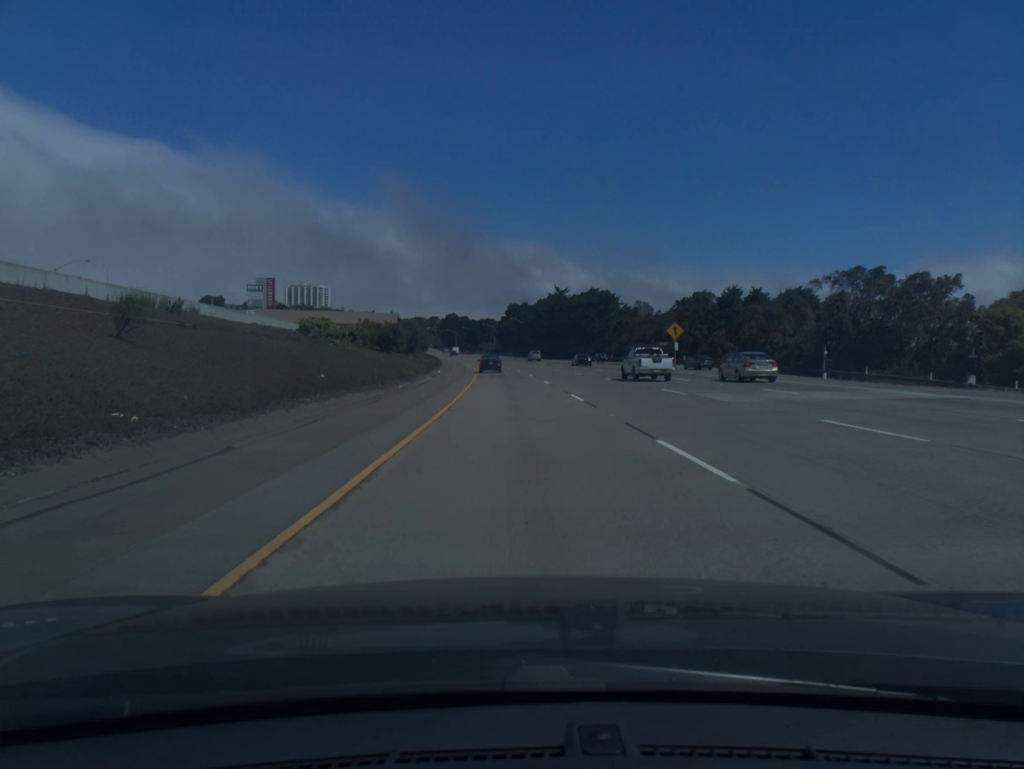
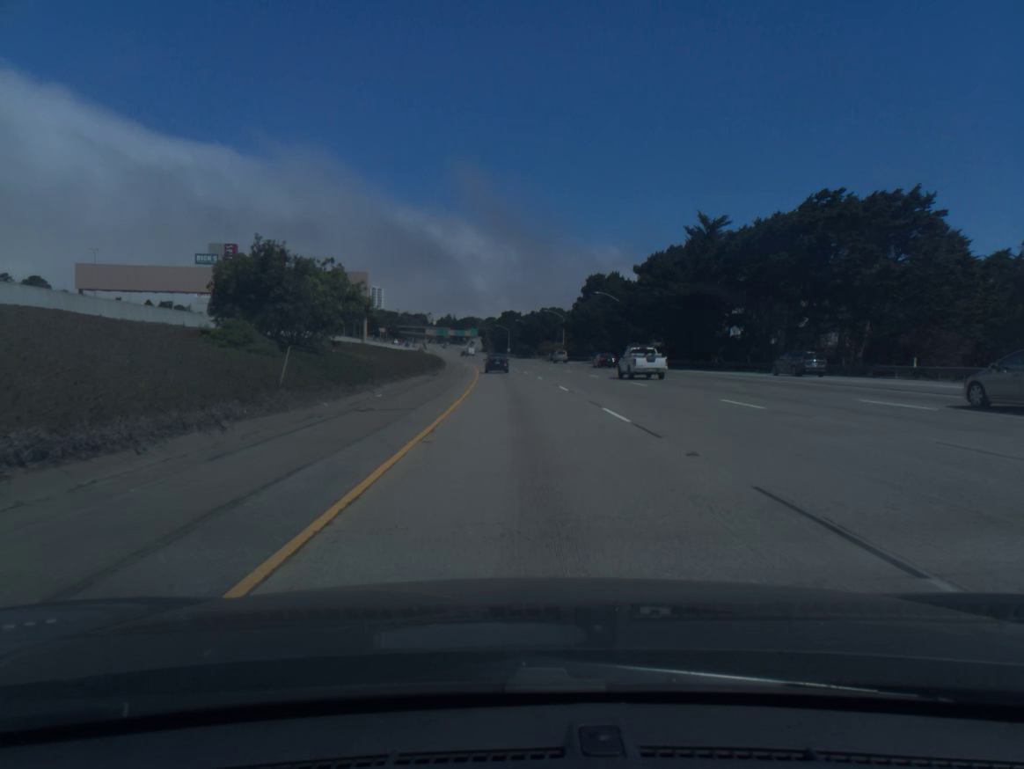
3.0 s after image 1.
(-4.0, +94.7) m; -5°
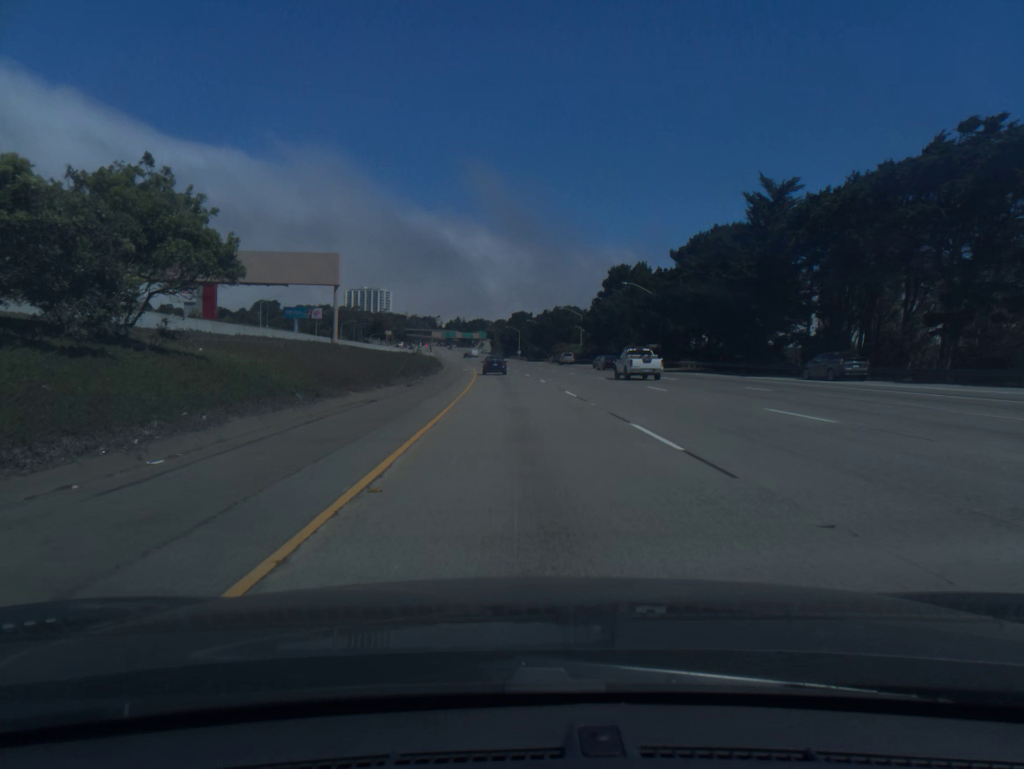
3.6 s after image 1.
(-0.1, +18.6) m; -1°
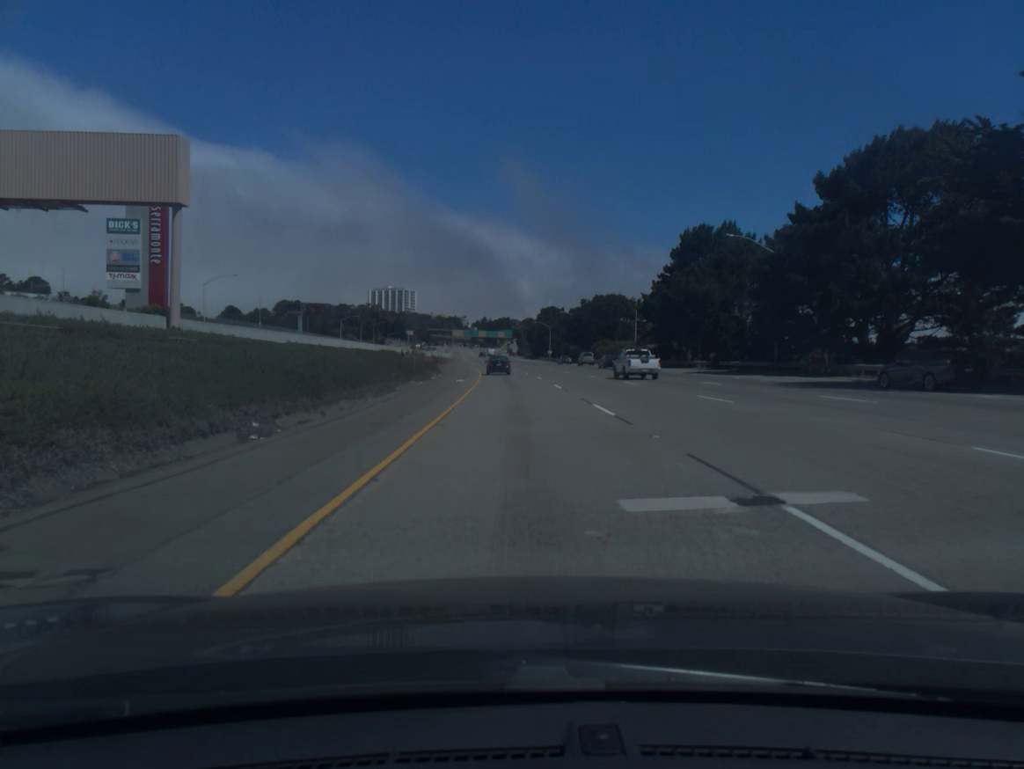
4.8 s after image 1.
(-0.6, +36.9) m; -2°
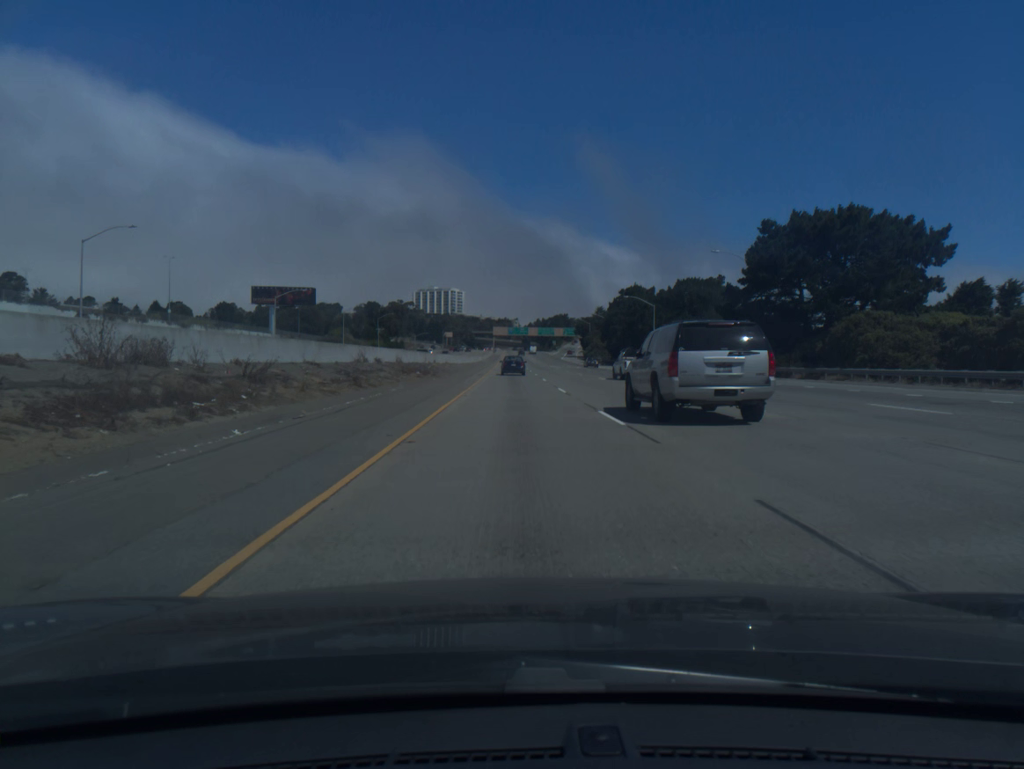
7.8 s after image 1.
(-3.0, +90.5) m; -4°
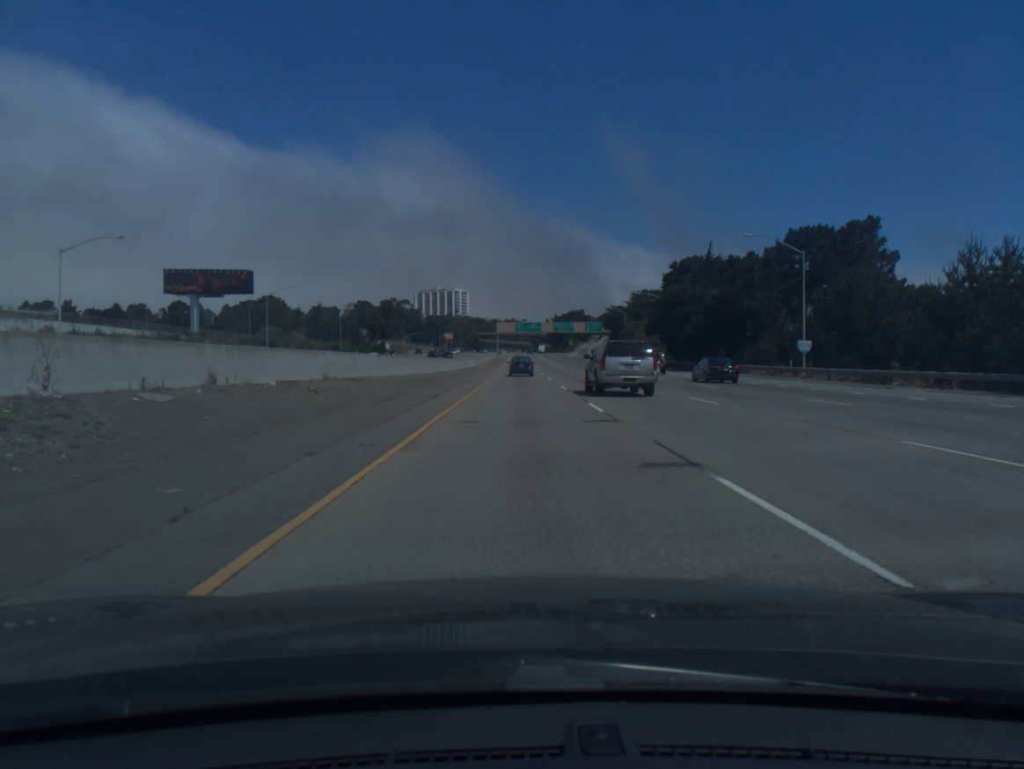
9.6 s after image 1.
(-0.6, +53.5) m; -1°
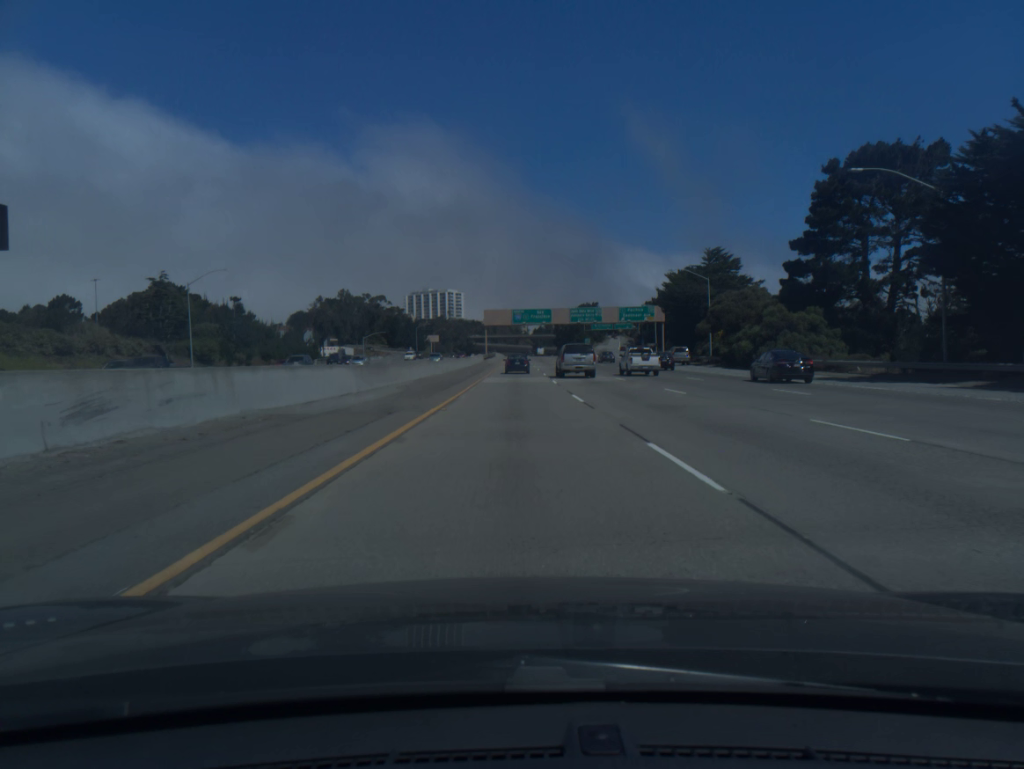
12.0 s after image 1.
(+0.2, +70.3) m; 0°
